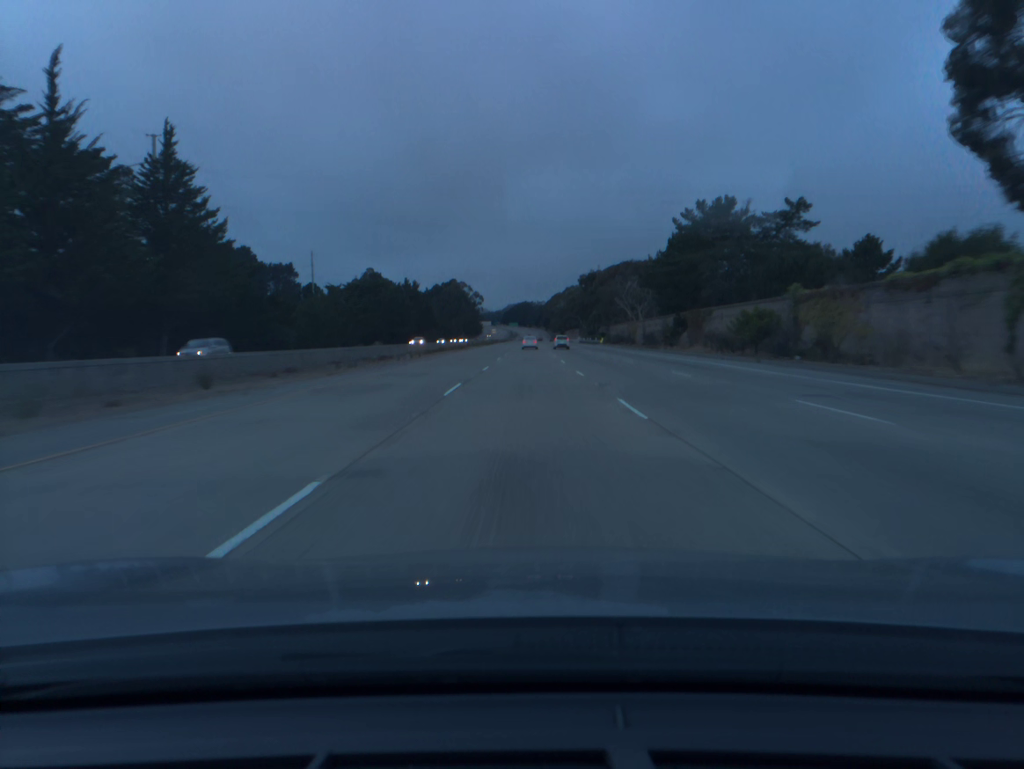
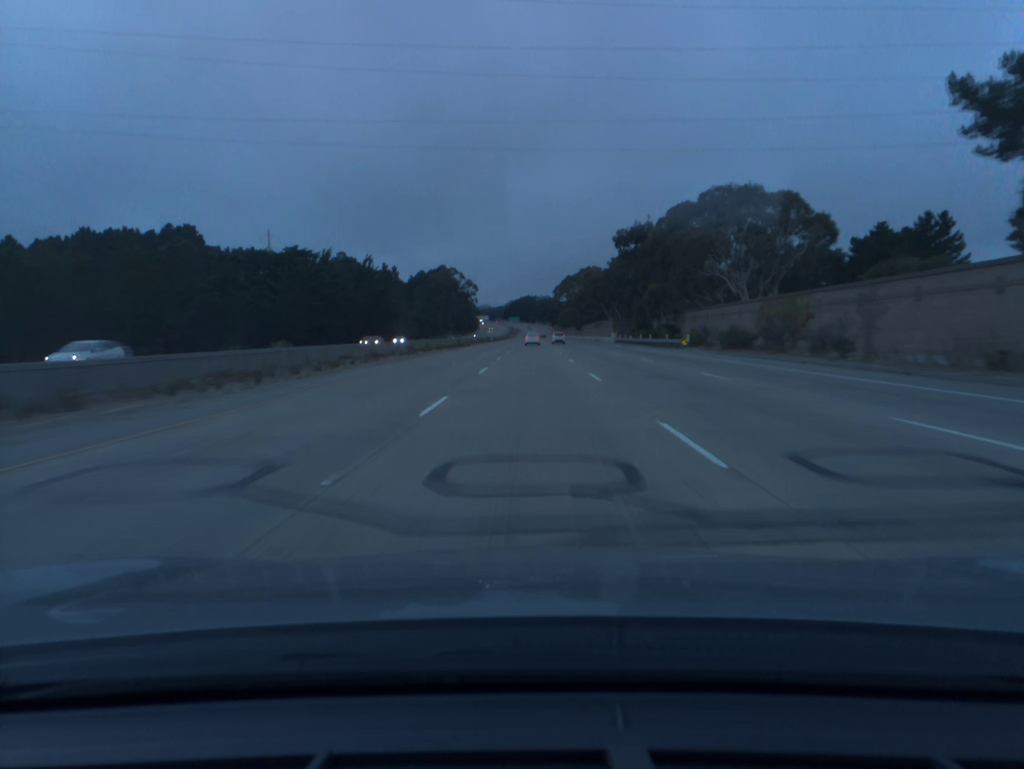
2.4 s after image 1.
(-0.2, +77.9) m; 0°
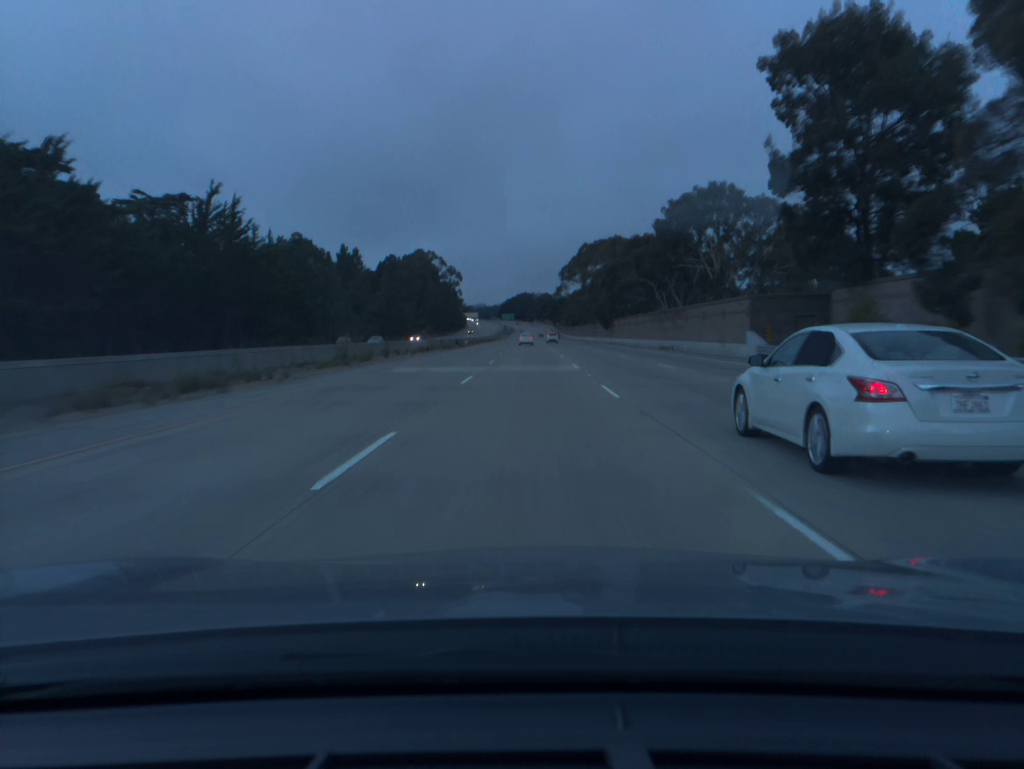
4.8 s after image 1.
(+0.2, +79.0) m; 0°
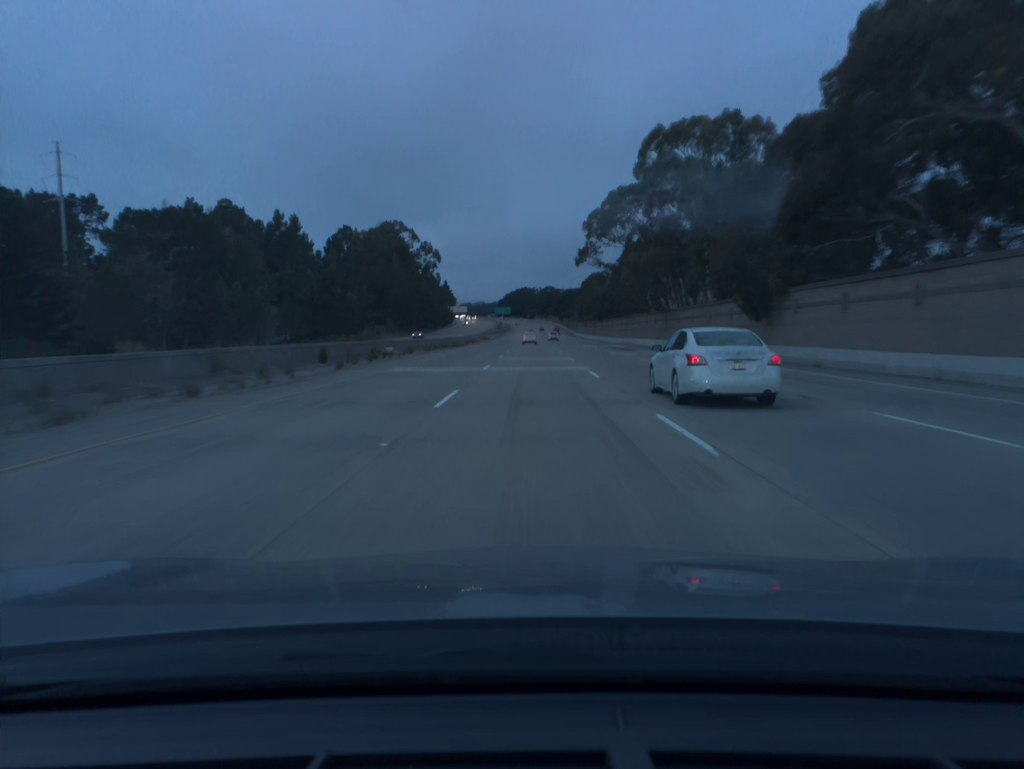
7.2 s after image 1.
(-0.2, +80.5) m; 0°
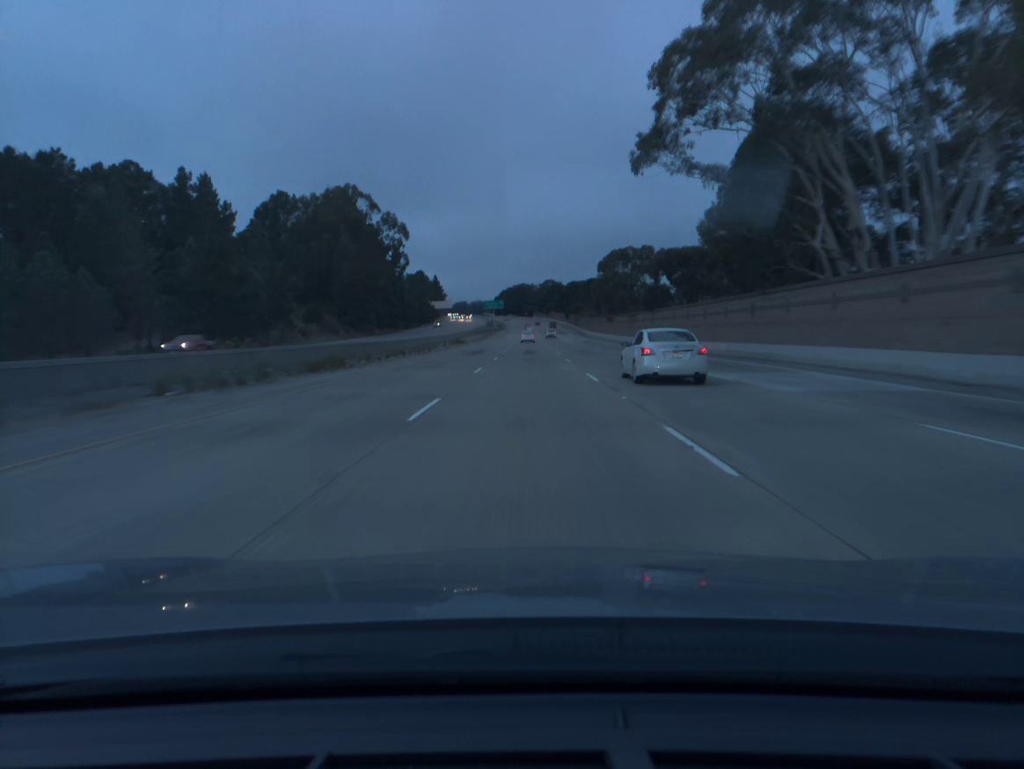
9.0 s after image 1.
(+0.2, +60.5) m; 0°
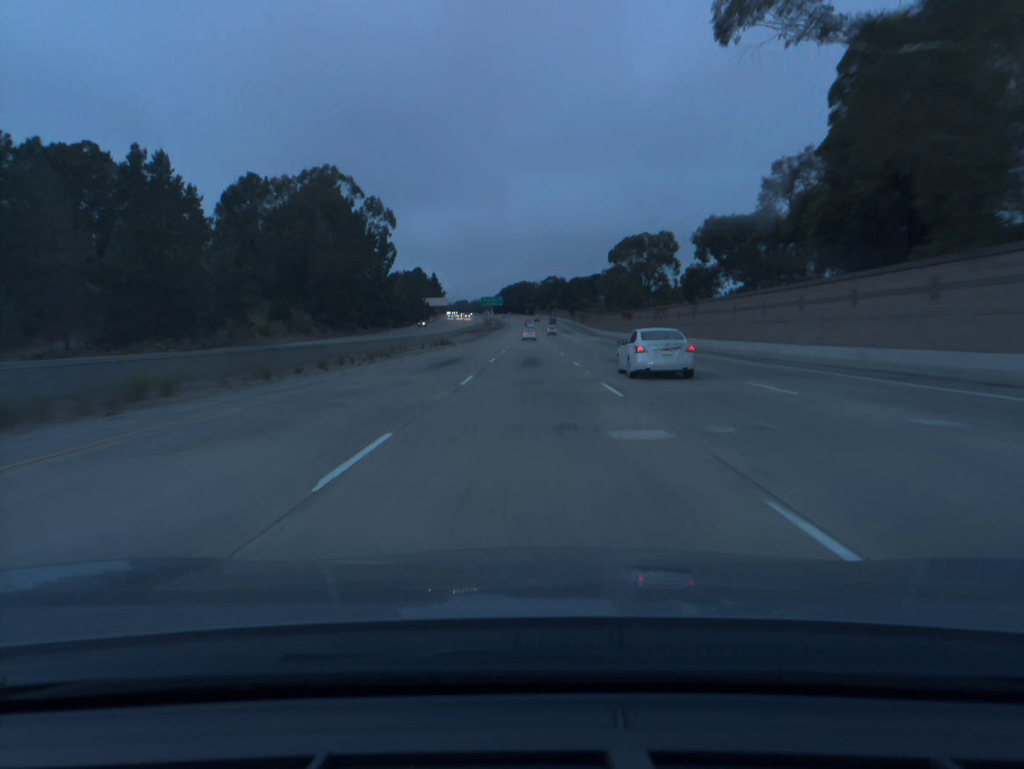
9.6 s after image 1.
(0.0, +20.2) m; 0°
